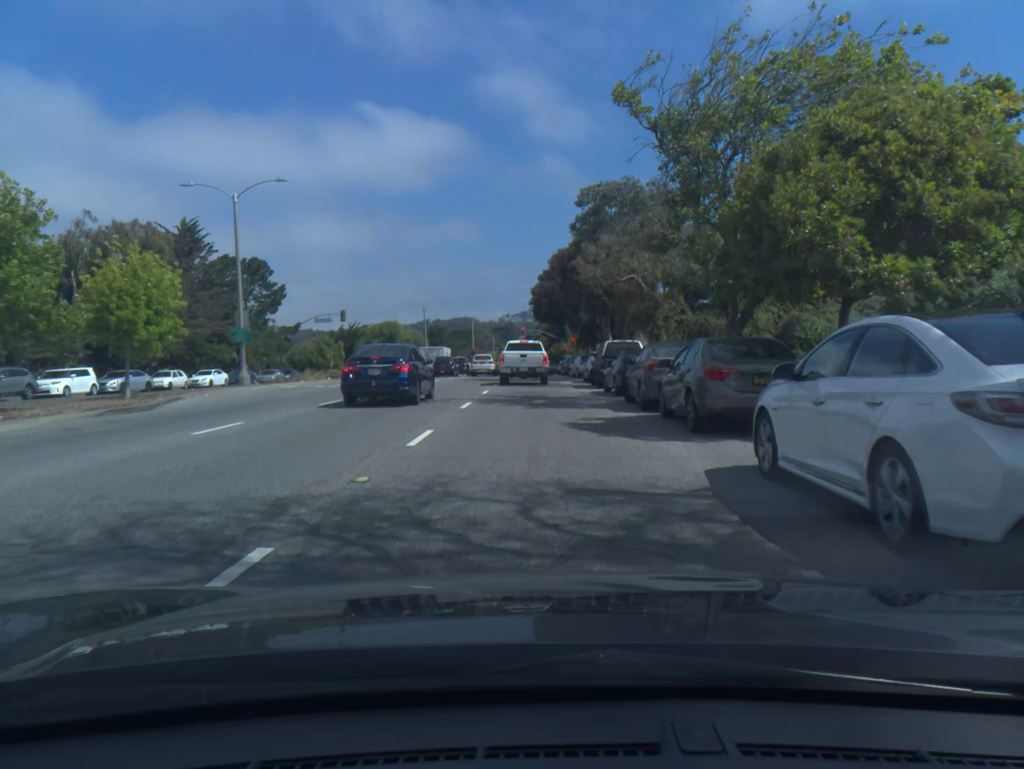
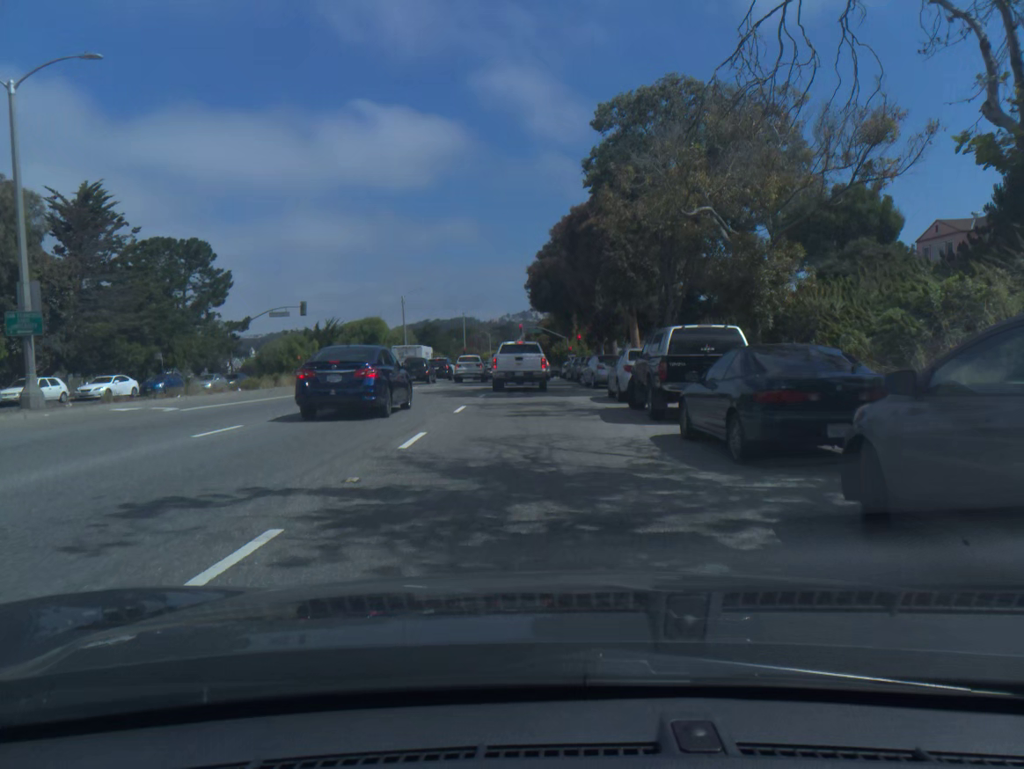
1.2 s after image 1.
(0.0, +14.5) m; 0°
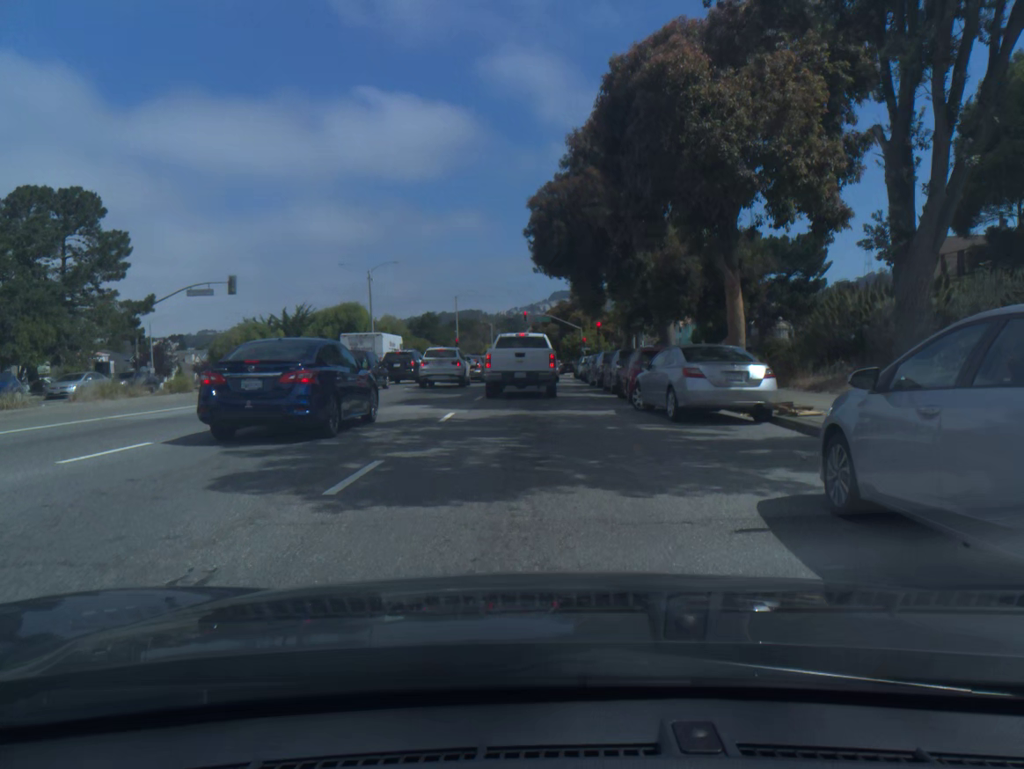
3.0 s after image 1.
(-0.1, +18.3) m; -1°
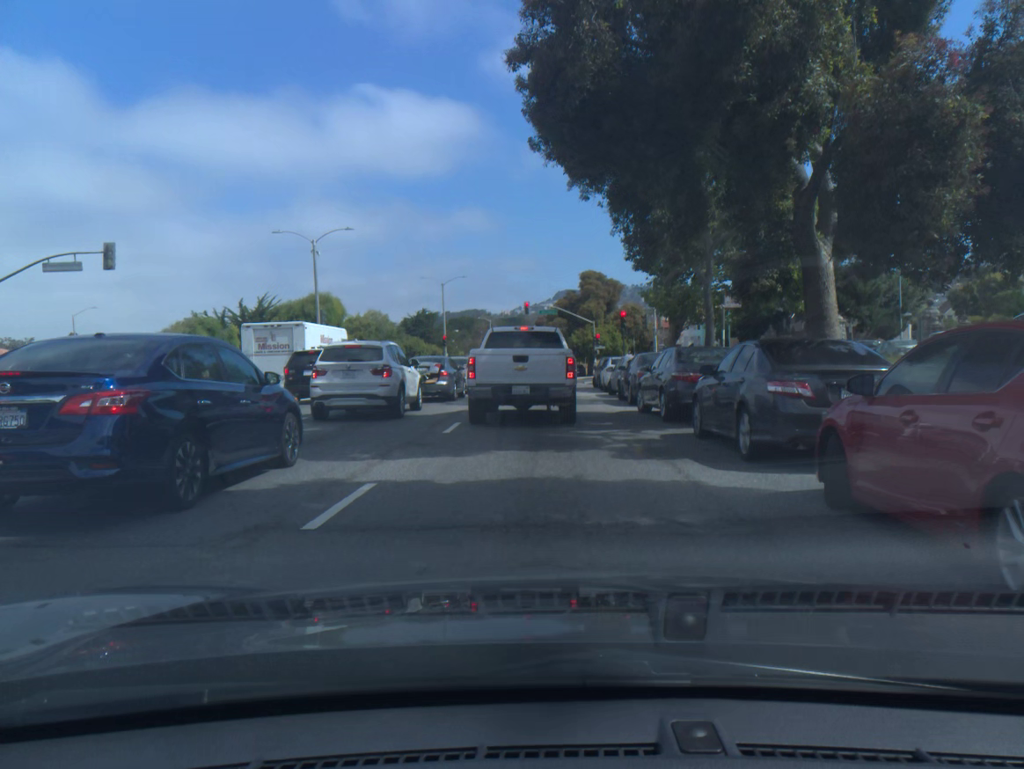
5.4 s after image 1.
(-0.1, +16.1) m; 0°
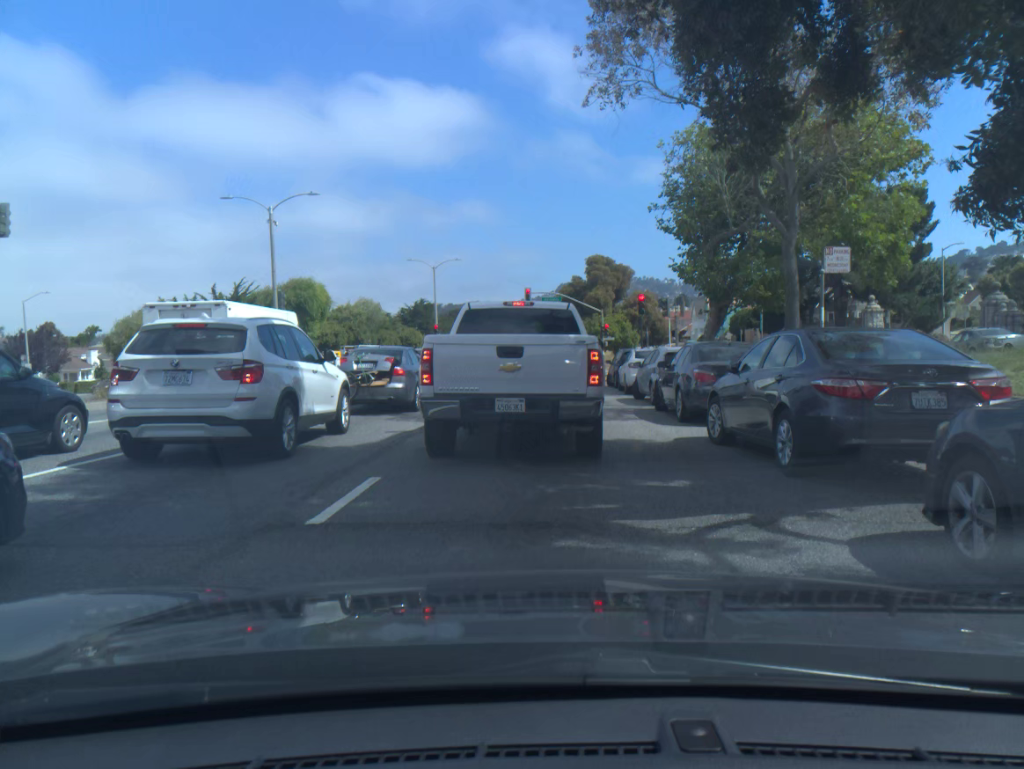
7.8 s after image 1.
(0.0, +7.7) m; -1°
